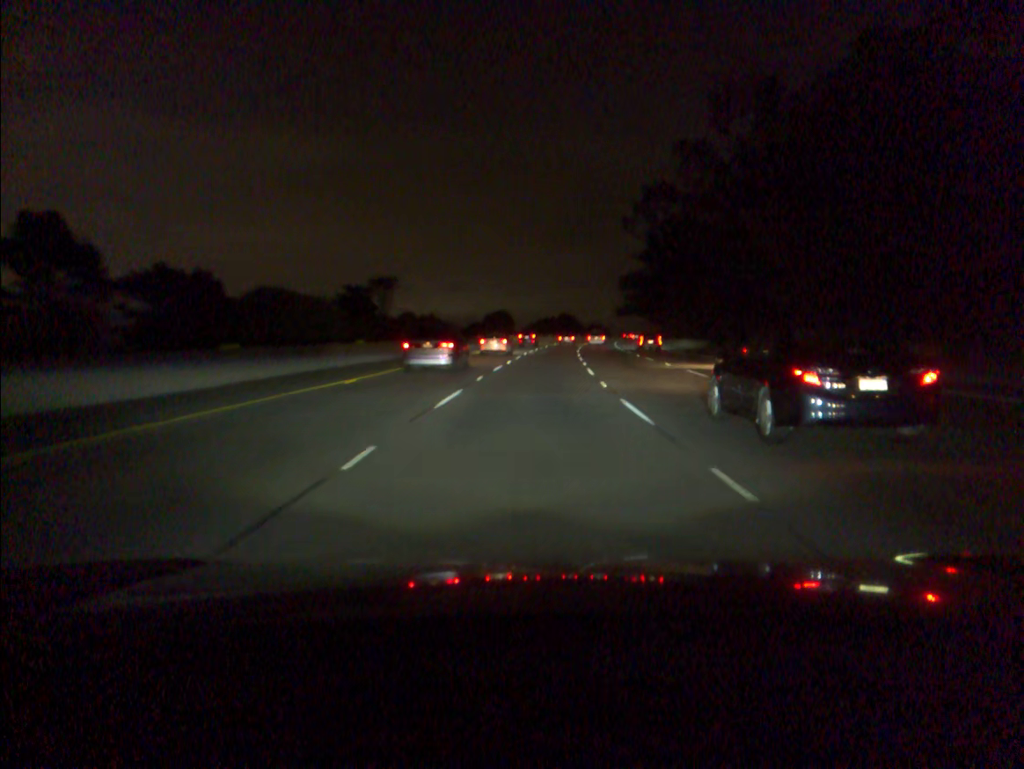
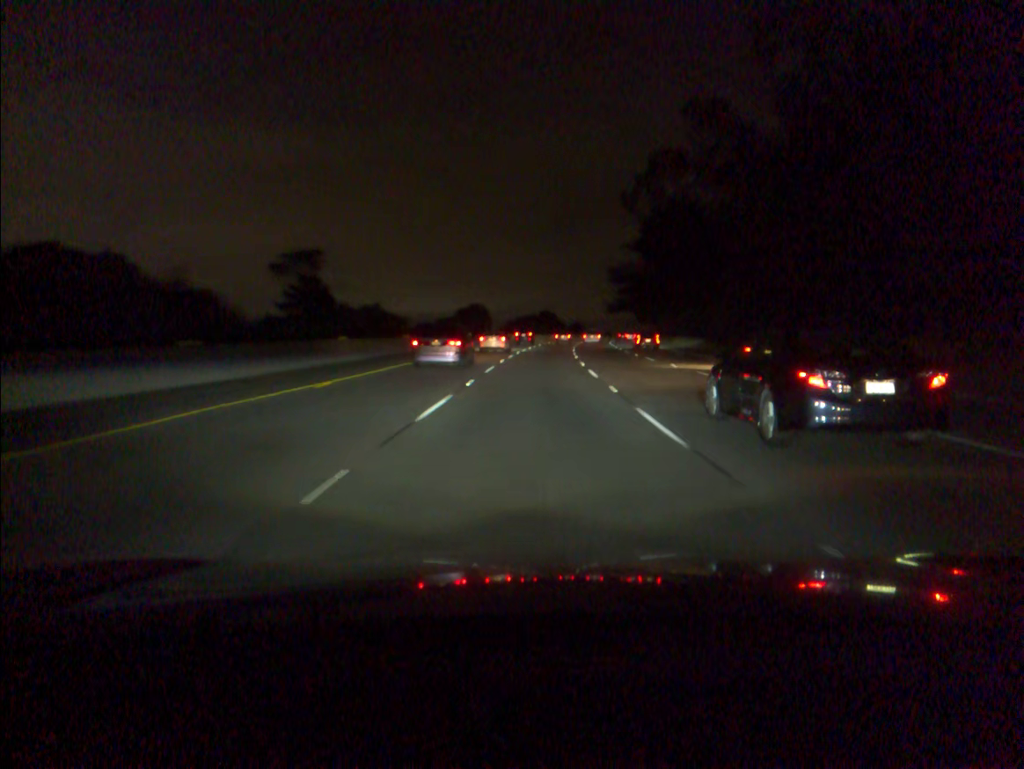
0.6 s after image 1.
(+0.2, +17.2) m; +1°
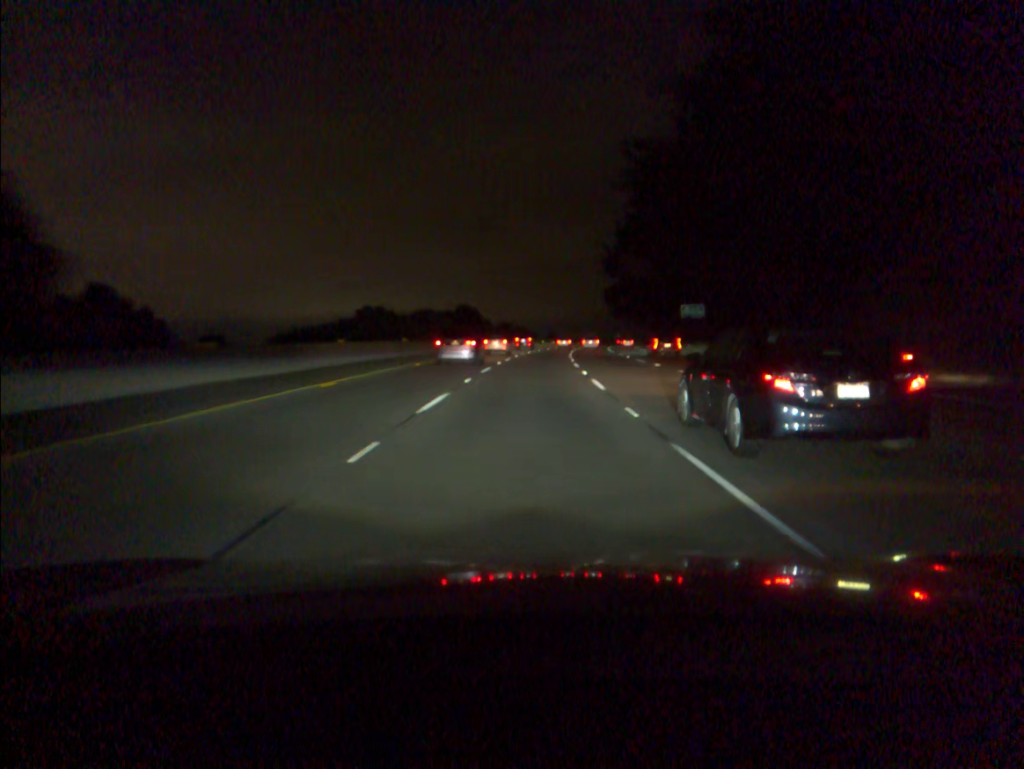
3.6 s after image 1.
(+4.2, +85.8) m; +6°
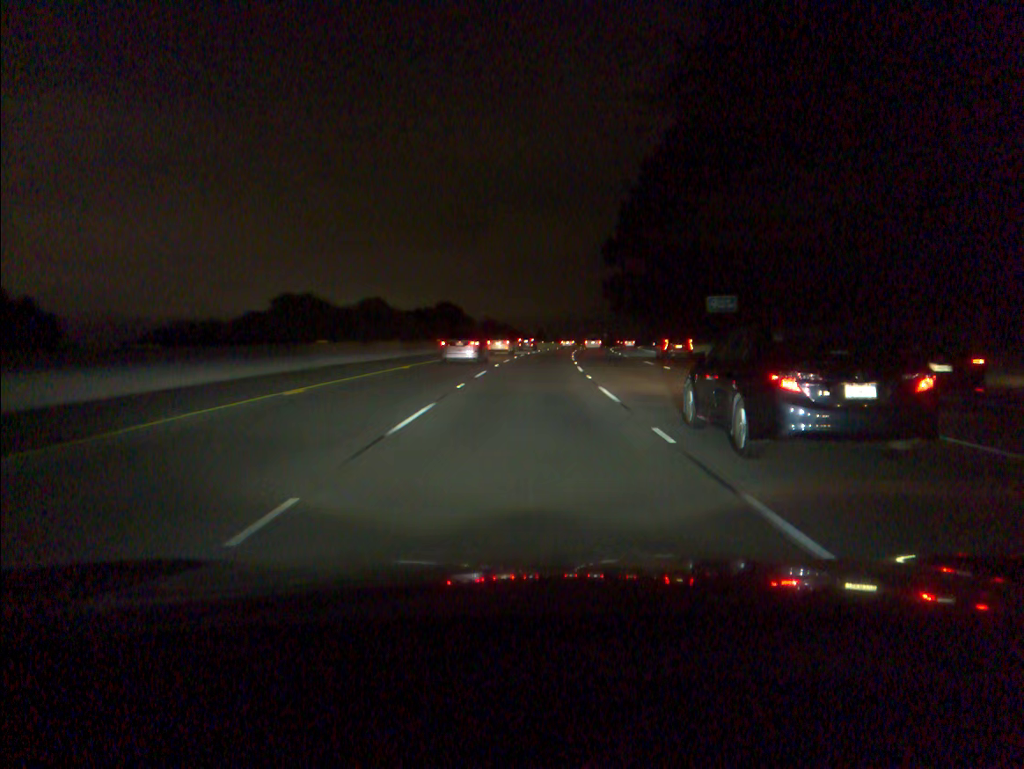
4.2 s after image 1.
(+0.2, +17.2) m; +1°
